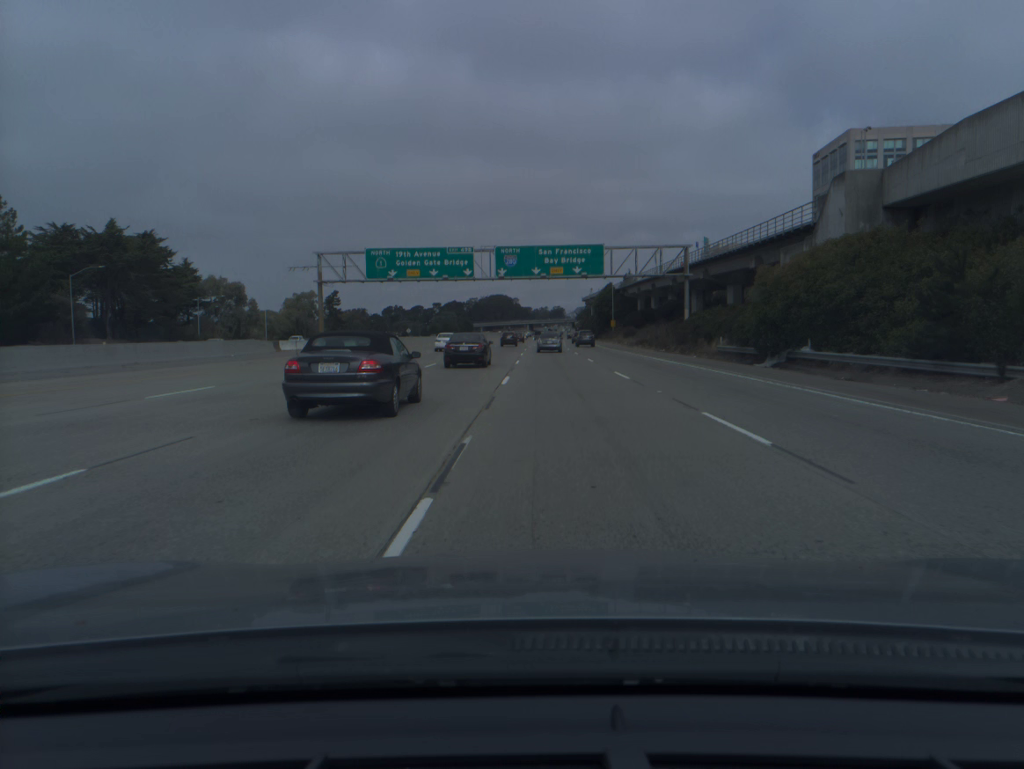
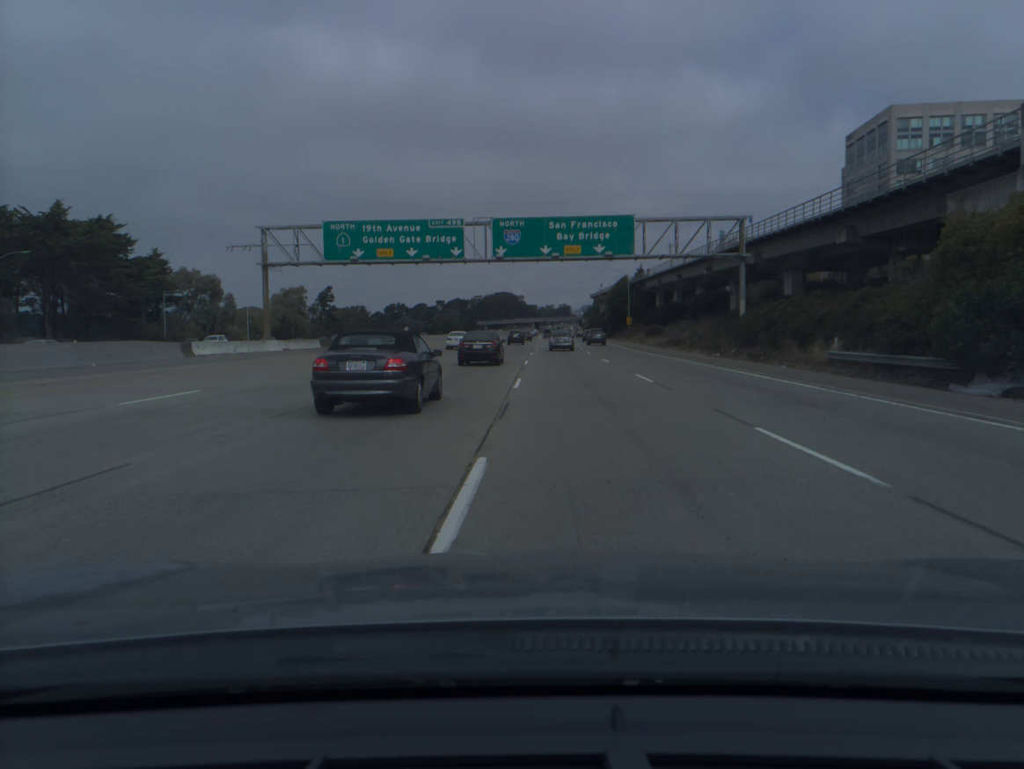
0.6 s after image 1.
(-0.1, +16.6) m; 0°
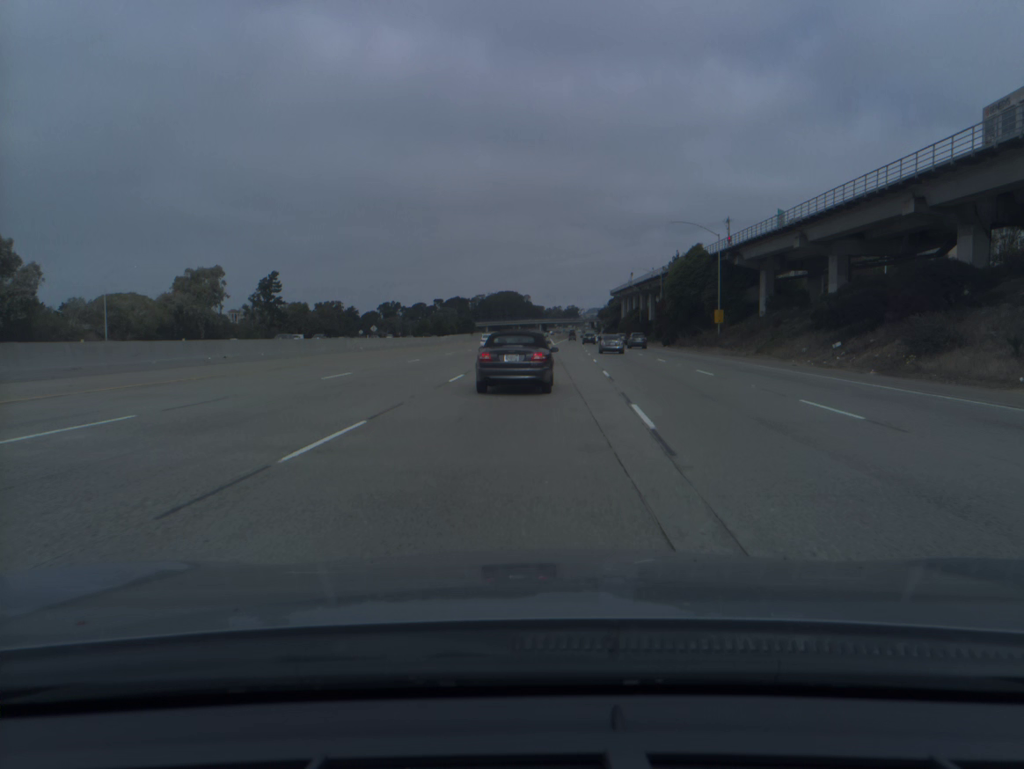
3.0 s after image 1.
(-0.4, +64.8) m; 0°
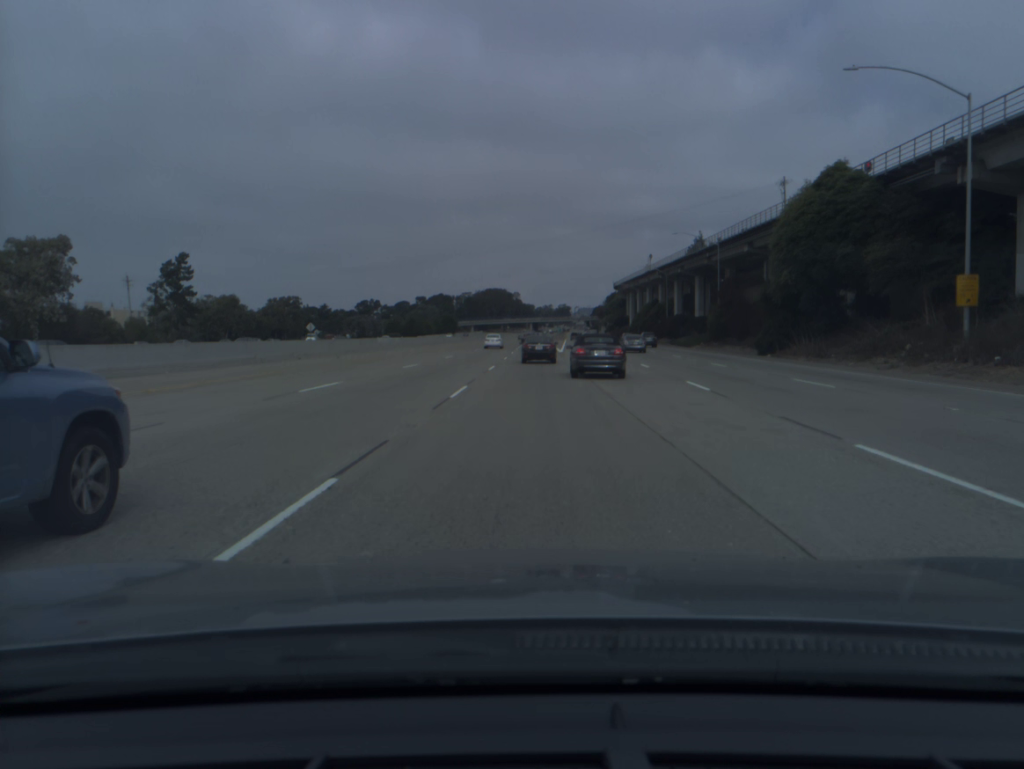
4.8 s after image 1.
(+0.3, +48.2) m; +1°
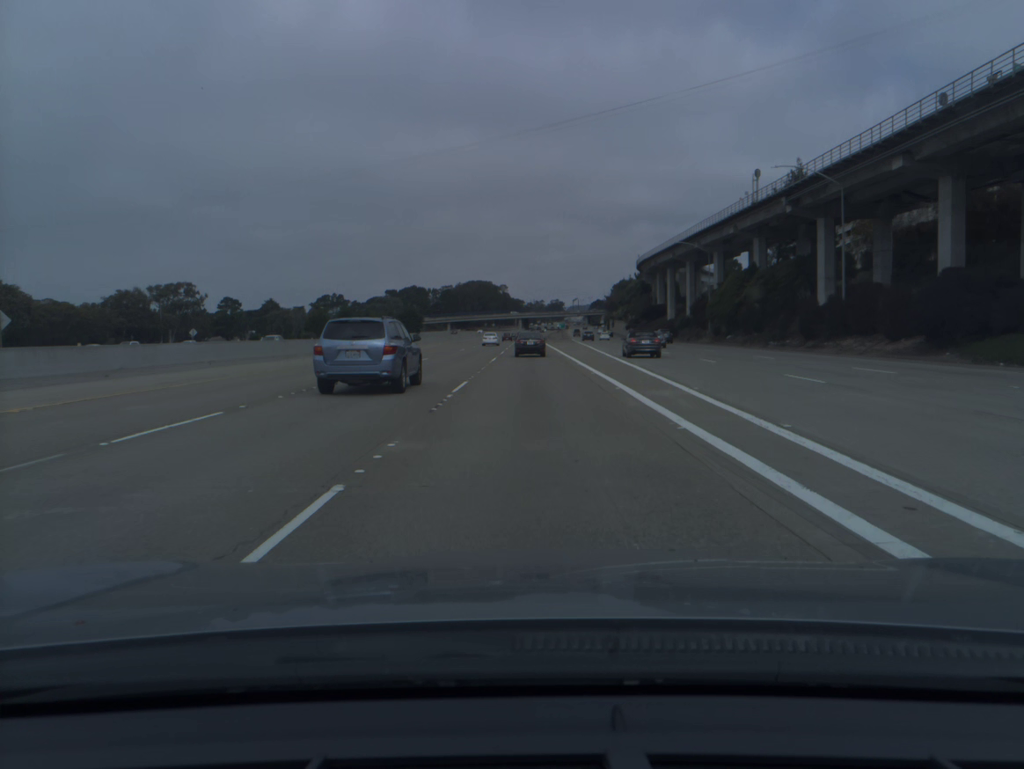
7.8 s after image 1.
(+0.8, +81.9) m; +1°
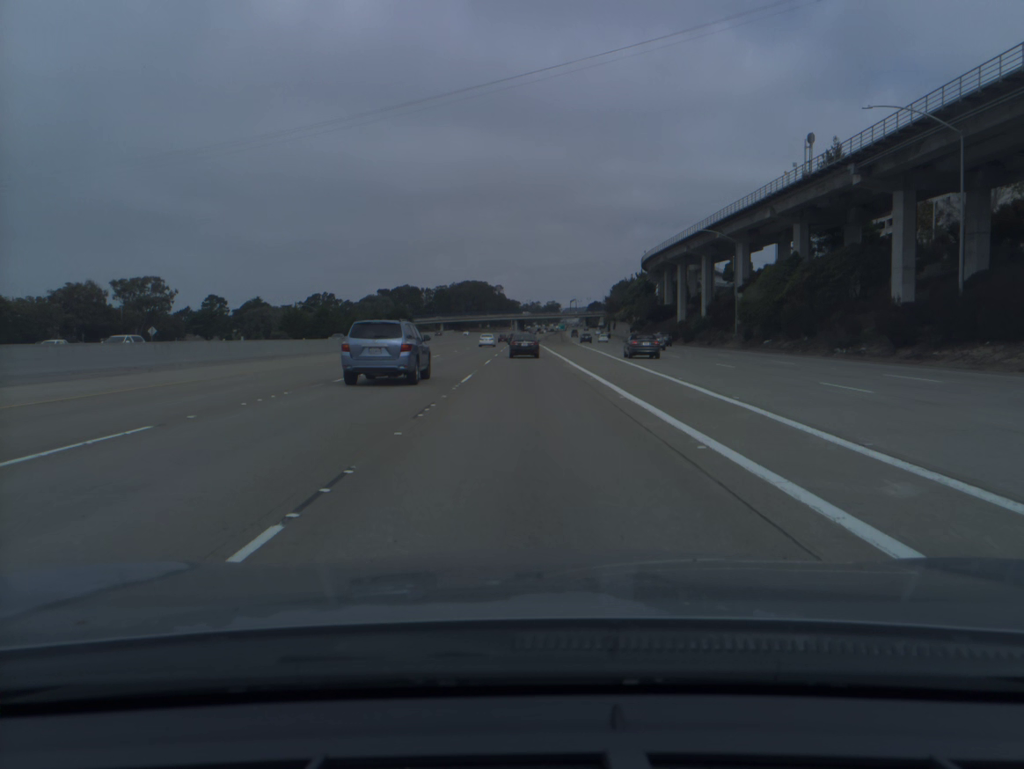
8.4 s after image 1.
(0.0, +16.5) m; 0°
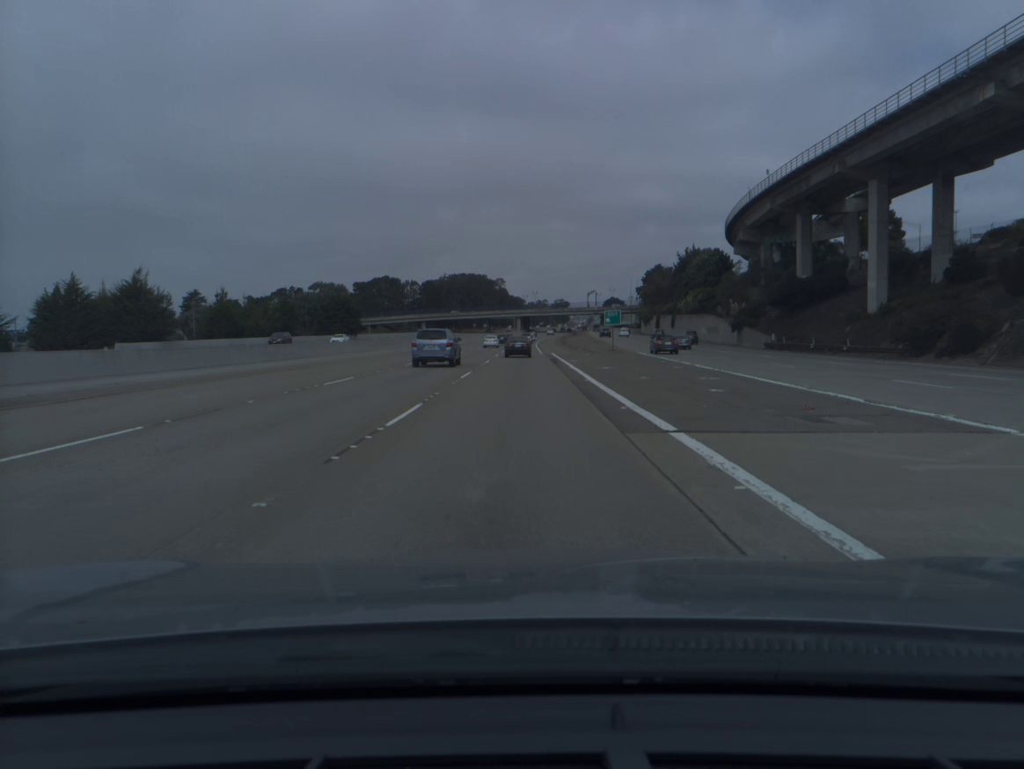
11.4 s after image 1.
(+0.1, +83.2) m; 0°
